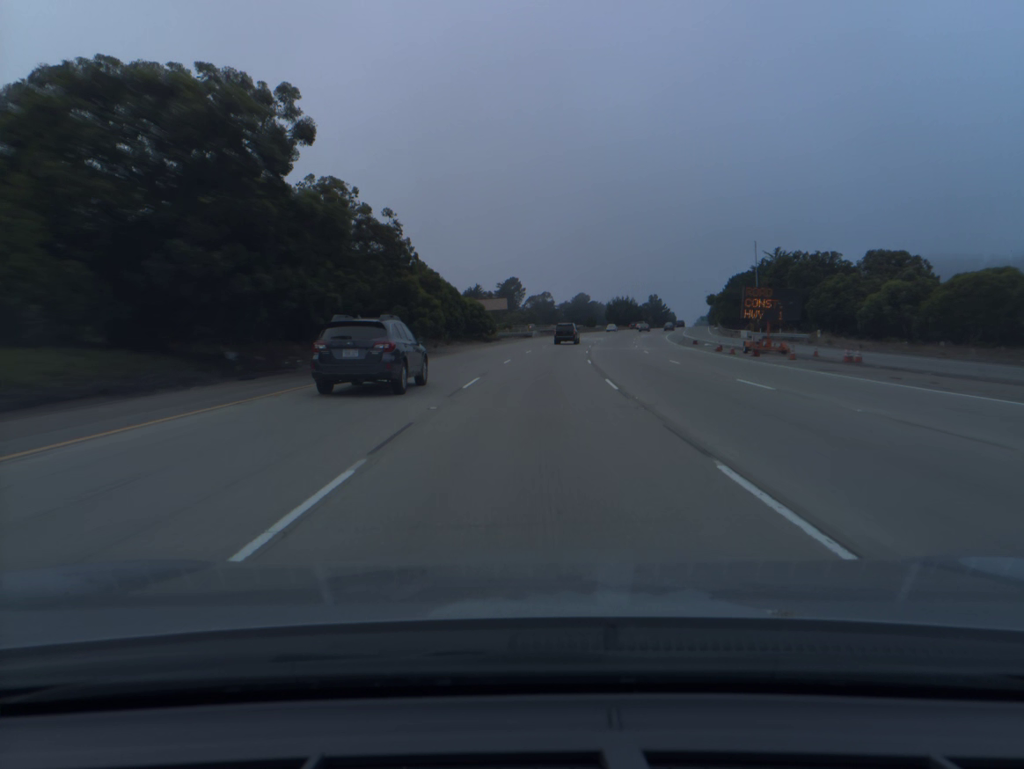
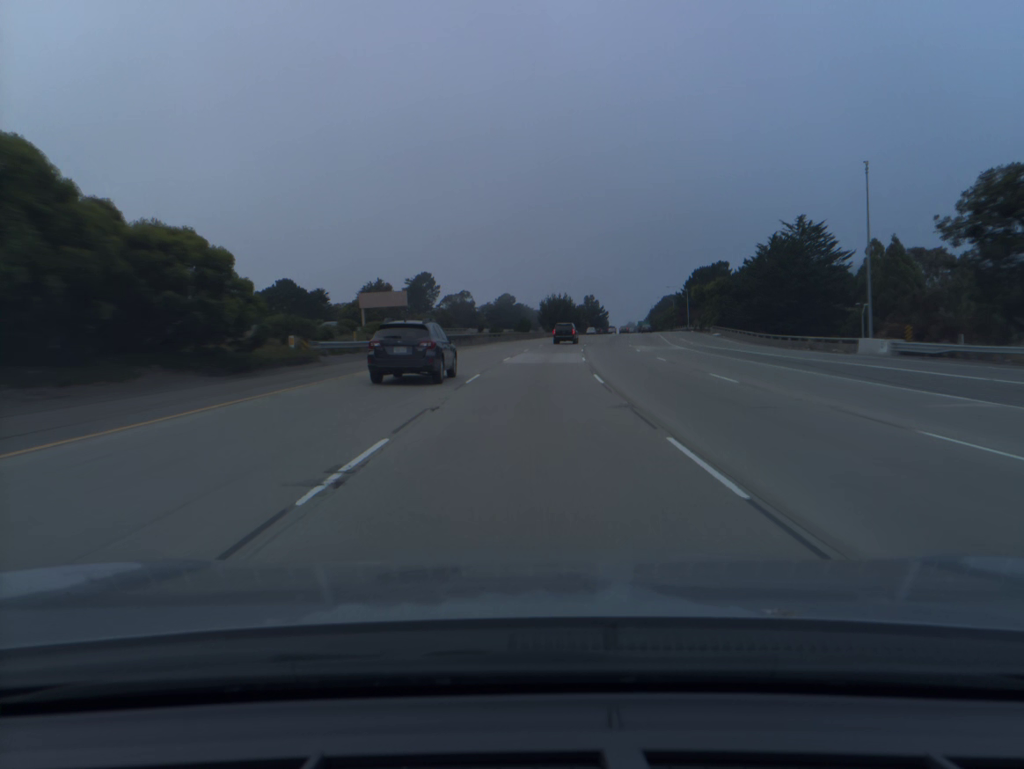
(+2.7, +55.8) m; +6°
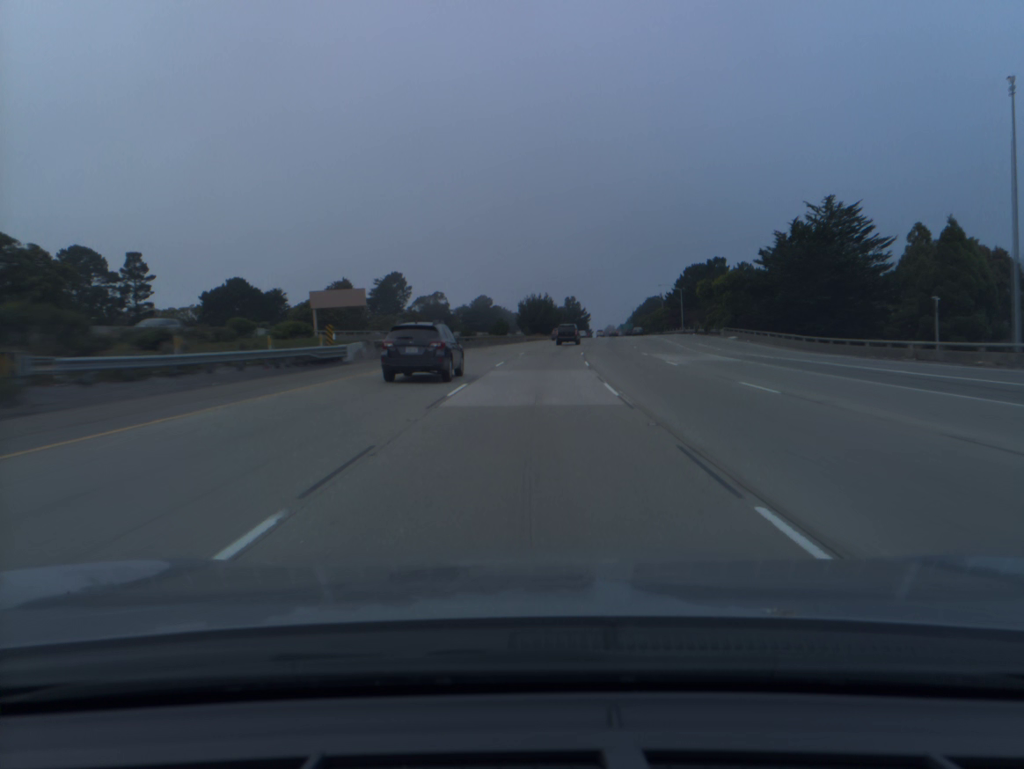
(+0.3, +18.7) m; +2°
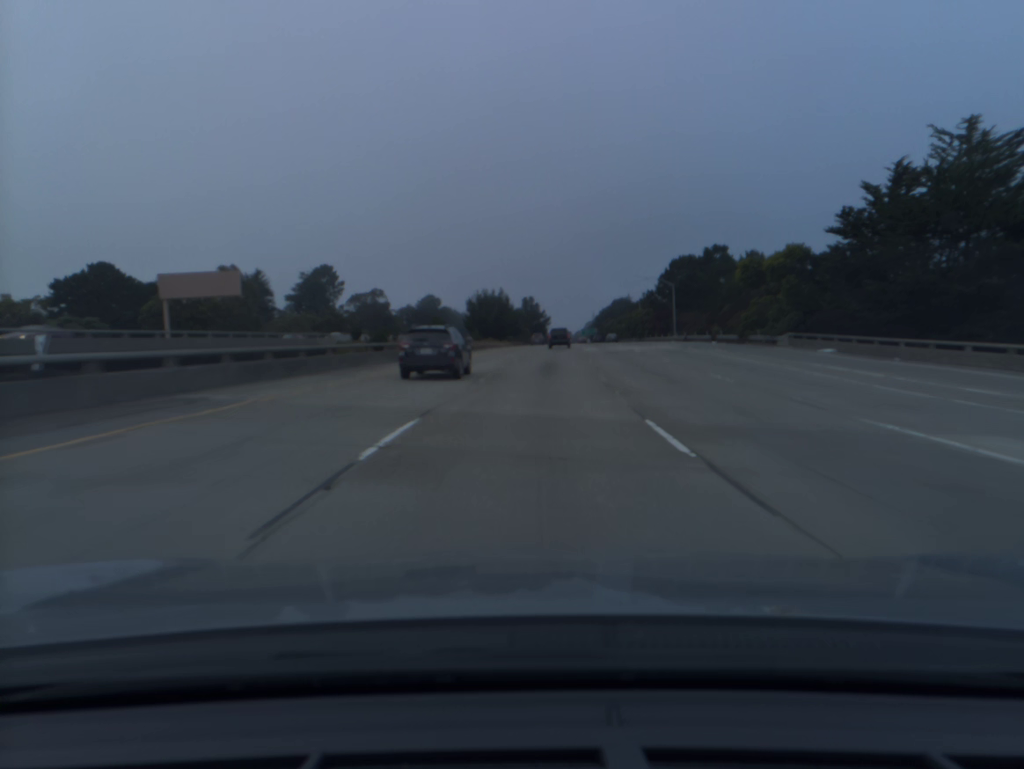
(+1.0, +37.5) m; +3°
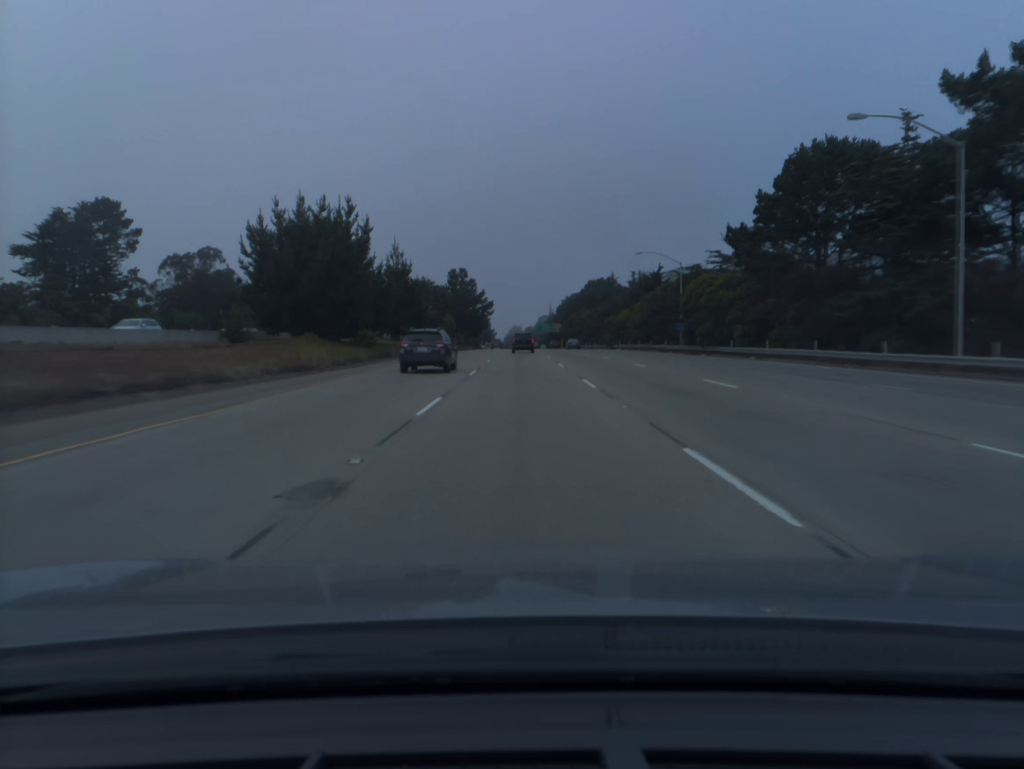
(+4.8, +94.1) m; +4°
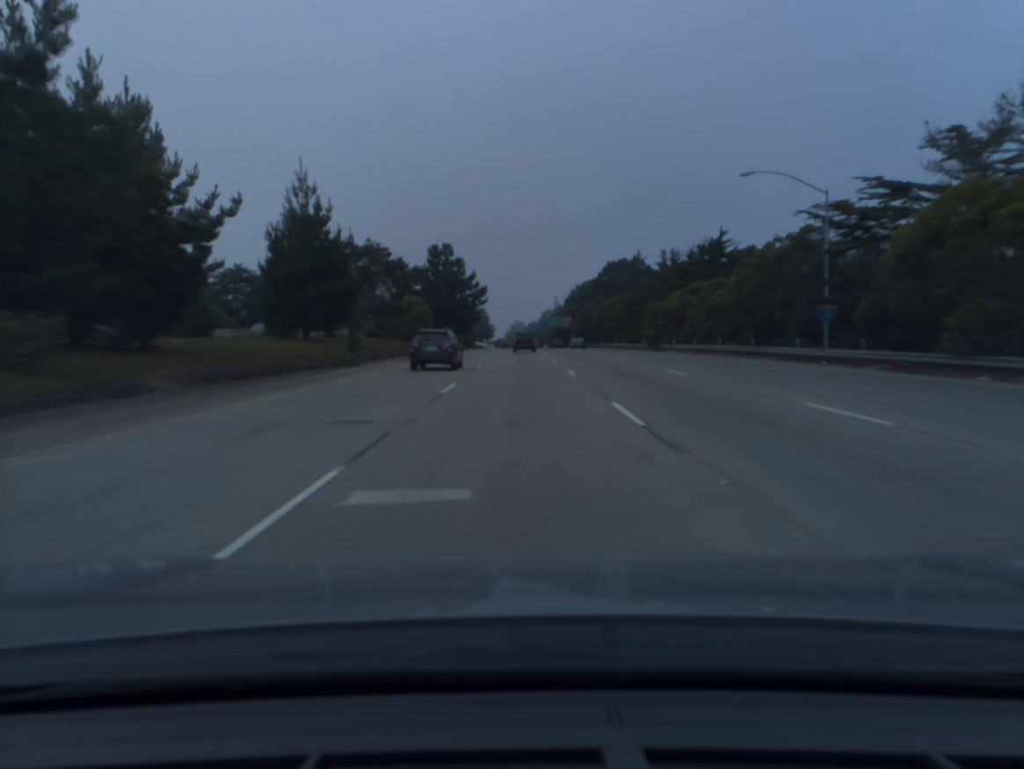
(-0.1, +37.9) m; 0°
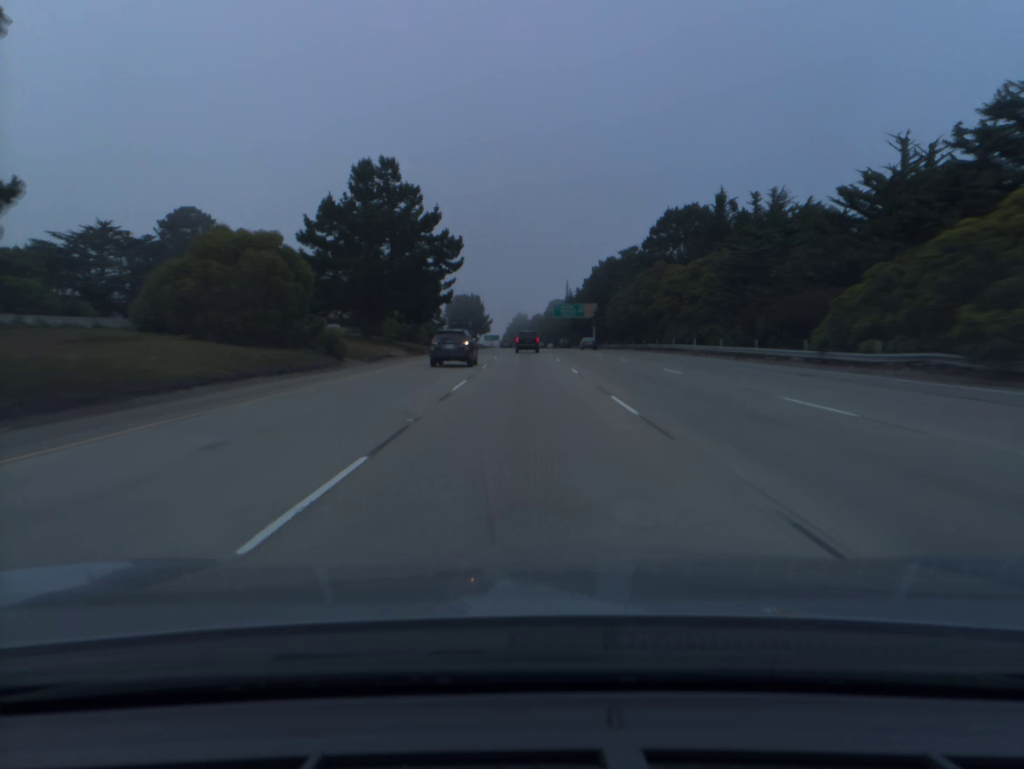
(-0.2, +56.8) m; 0°
